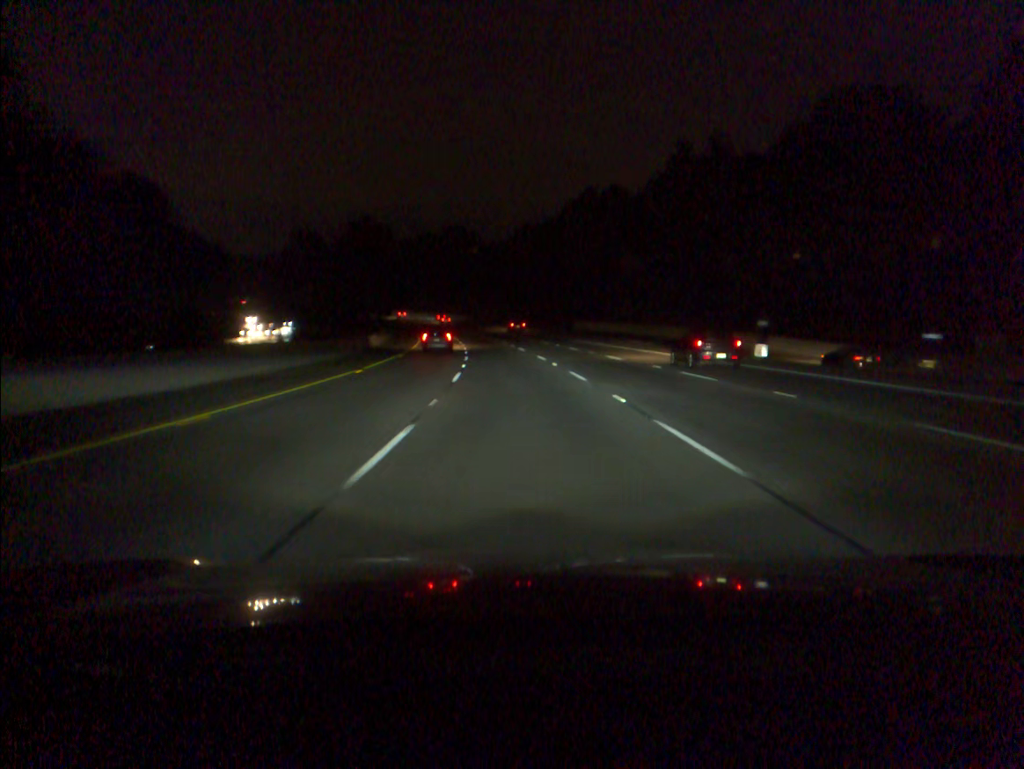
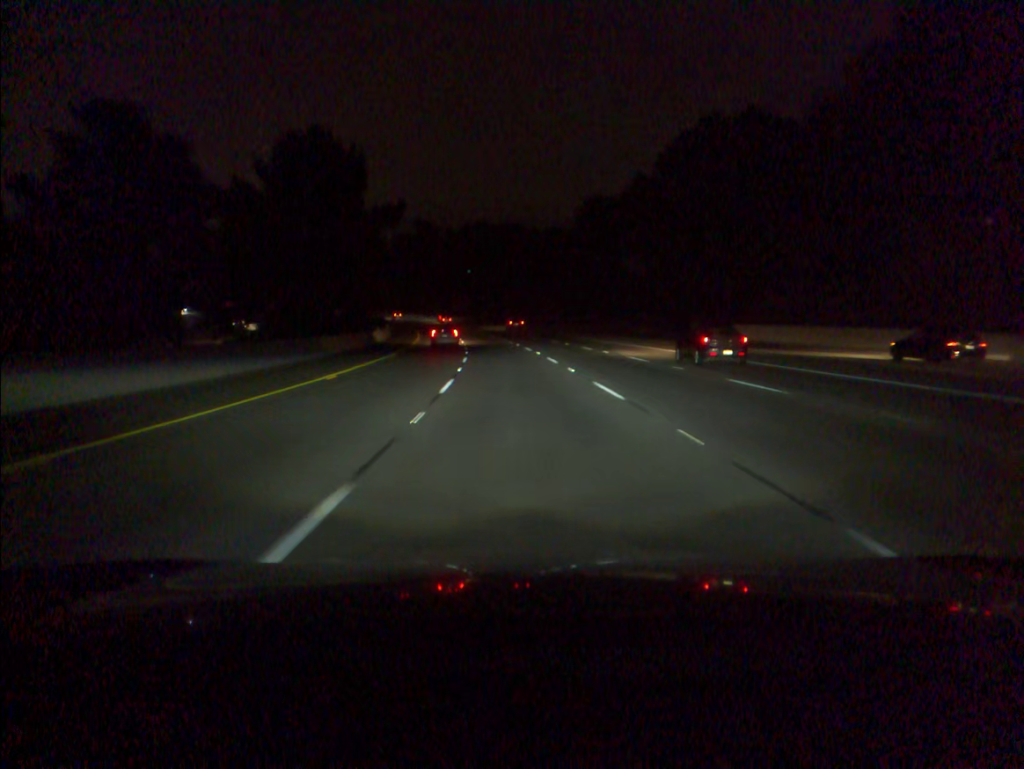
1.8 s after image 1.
(-1.9, +48.7) m; -4°
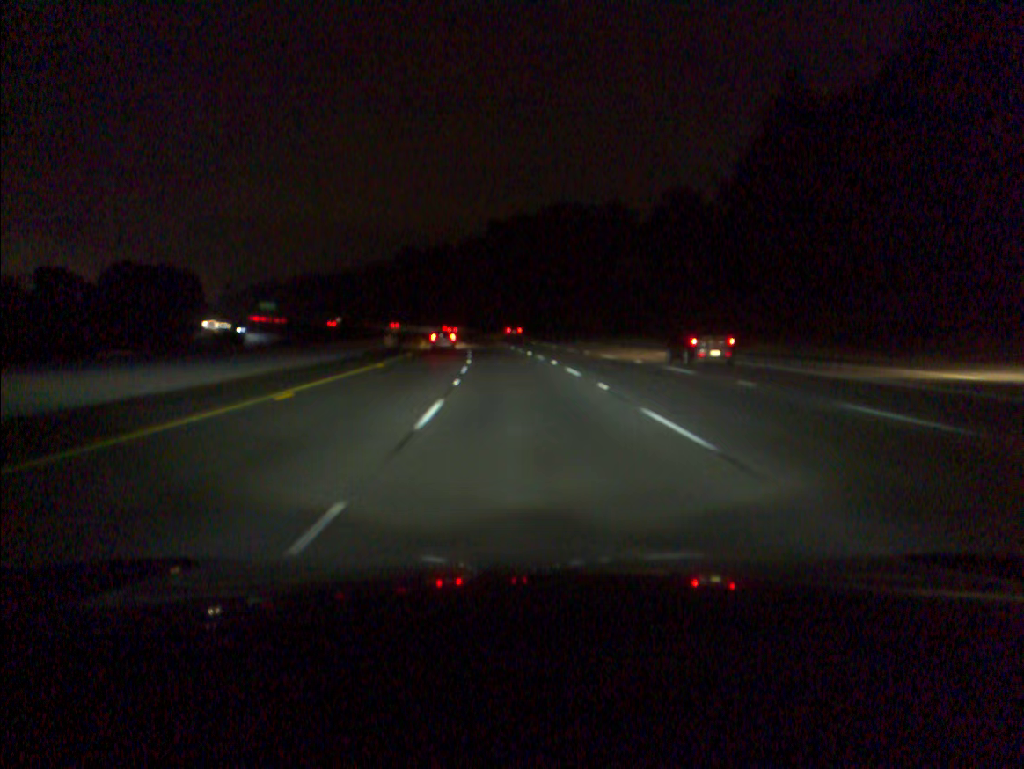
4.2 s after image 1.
(-3.3, +64.2) m; -6°
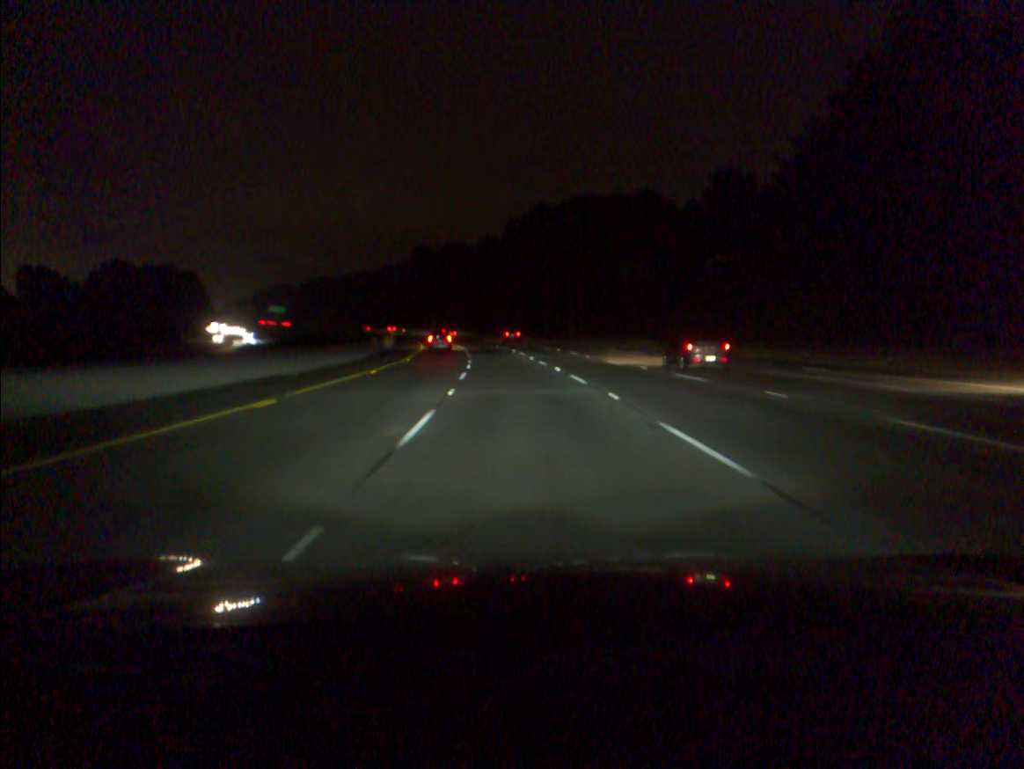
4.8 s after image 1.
(-0.2, +16.0) m; -1°
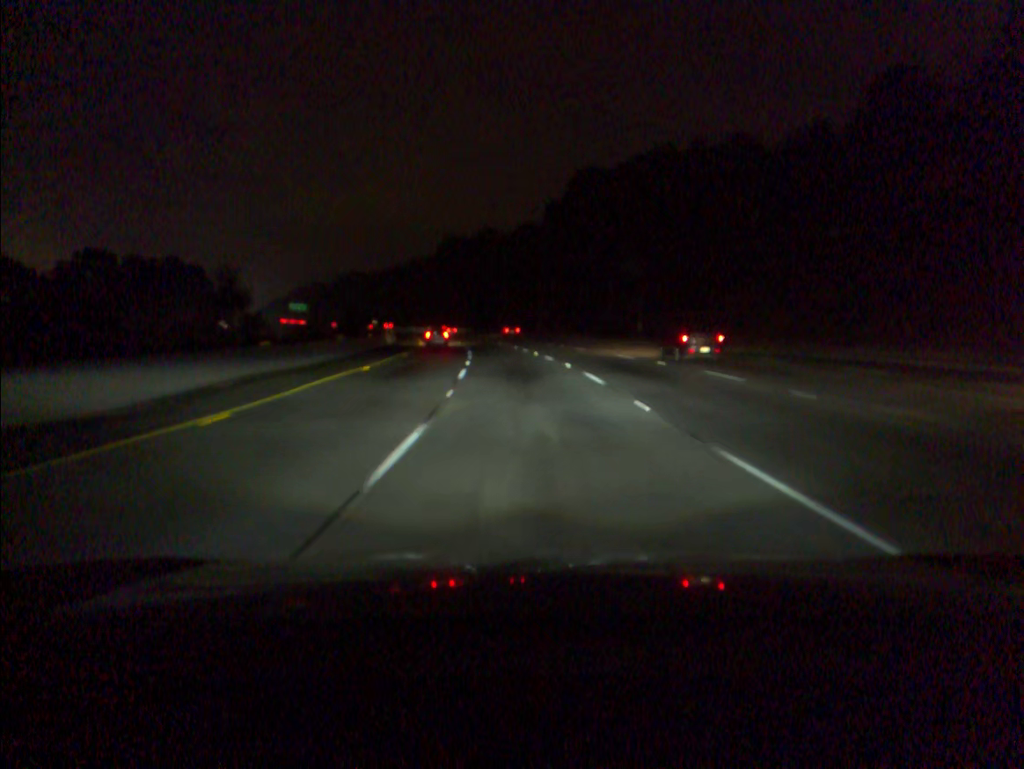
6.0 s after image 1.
(-0.8, +32.1) m; -3°
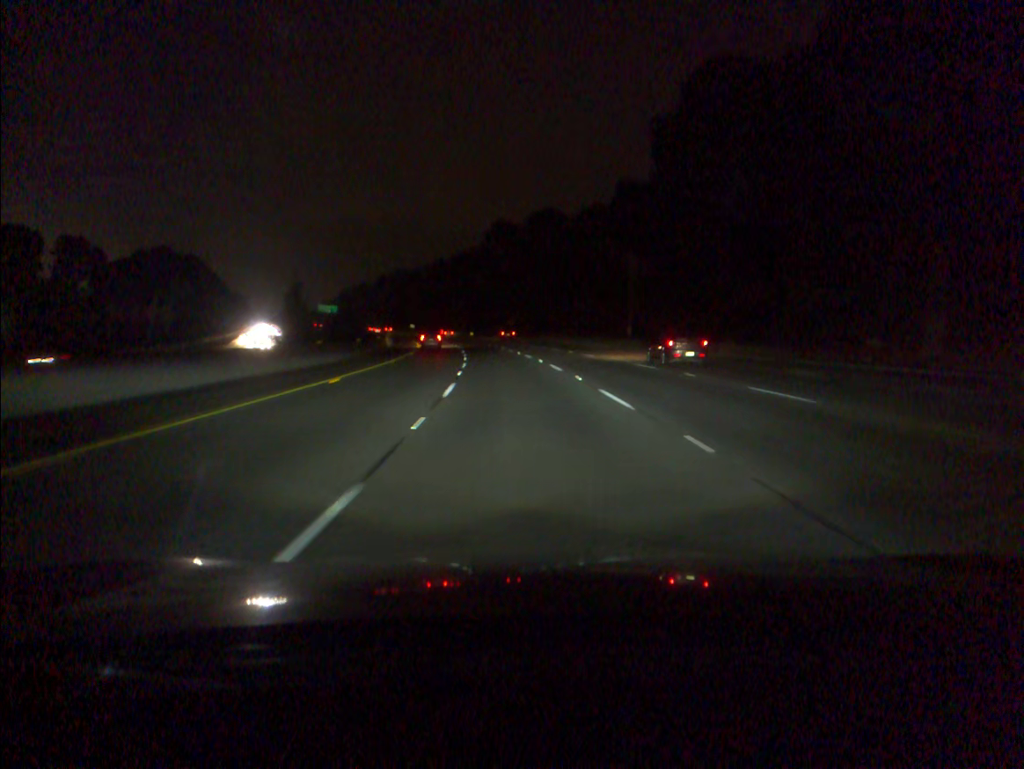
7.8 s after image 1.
(-1.8, +48.2) m; -4°
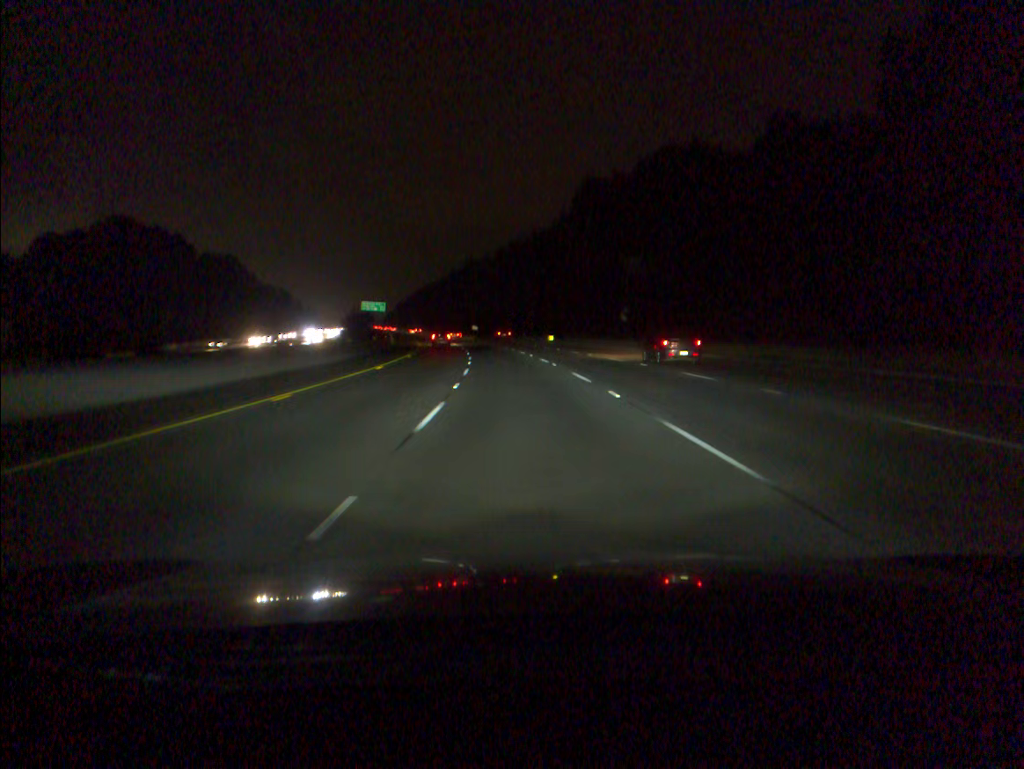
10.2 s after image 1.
(-3.5, +64.5) m; -6°
